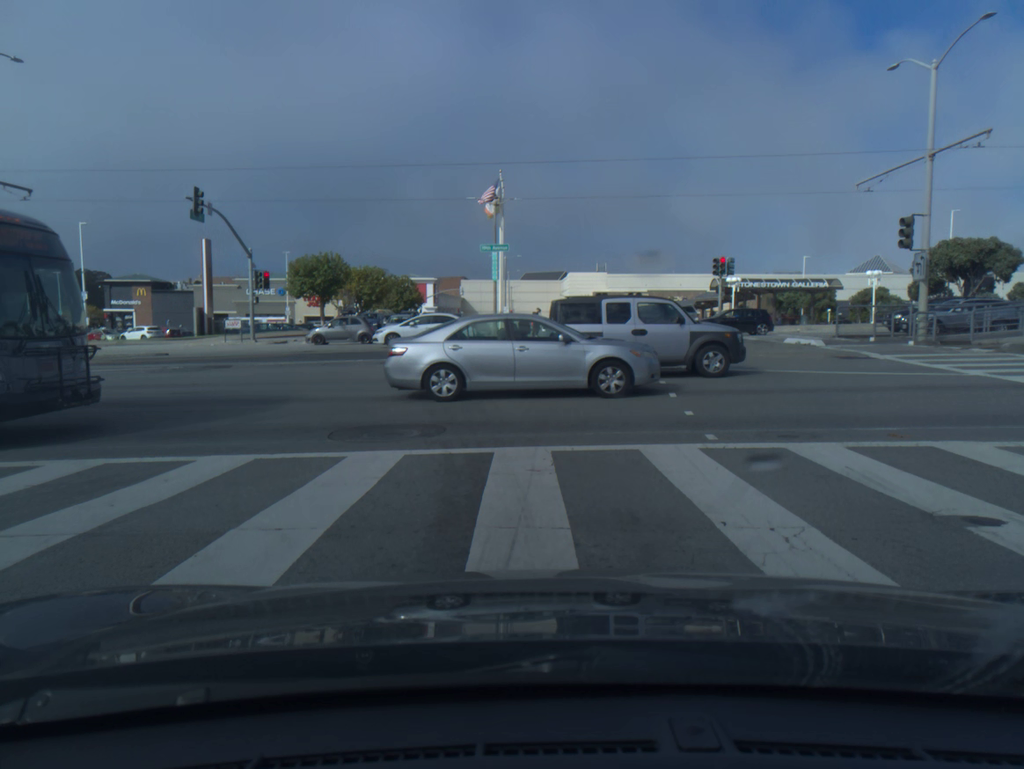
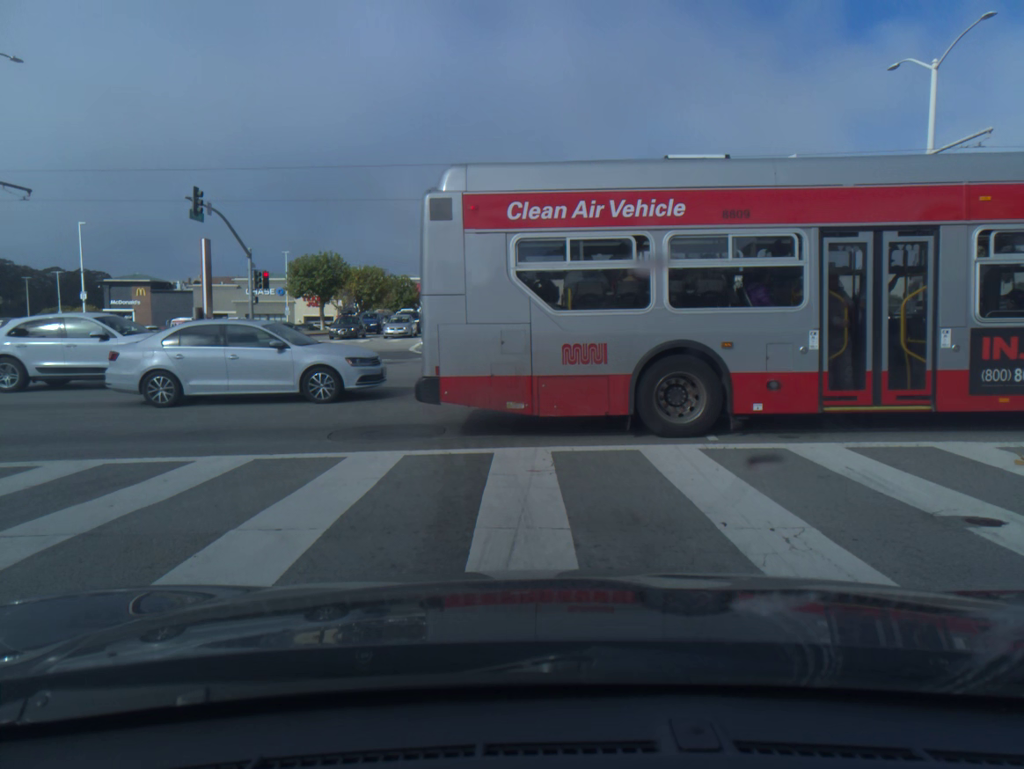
(0.0, 0.0) m; 0°
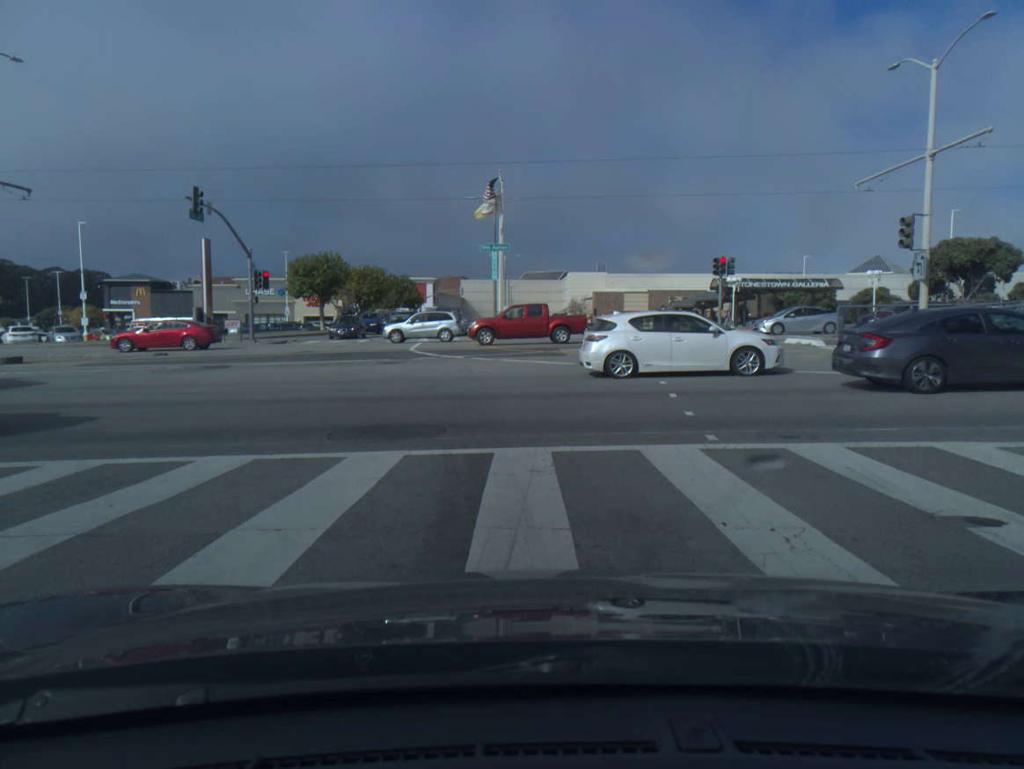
(0.0, 0.0) m; 0°
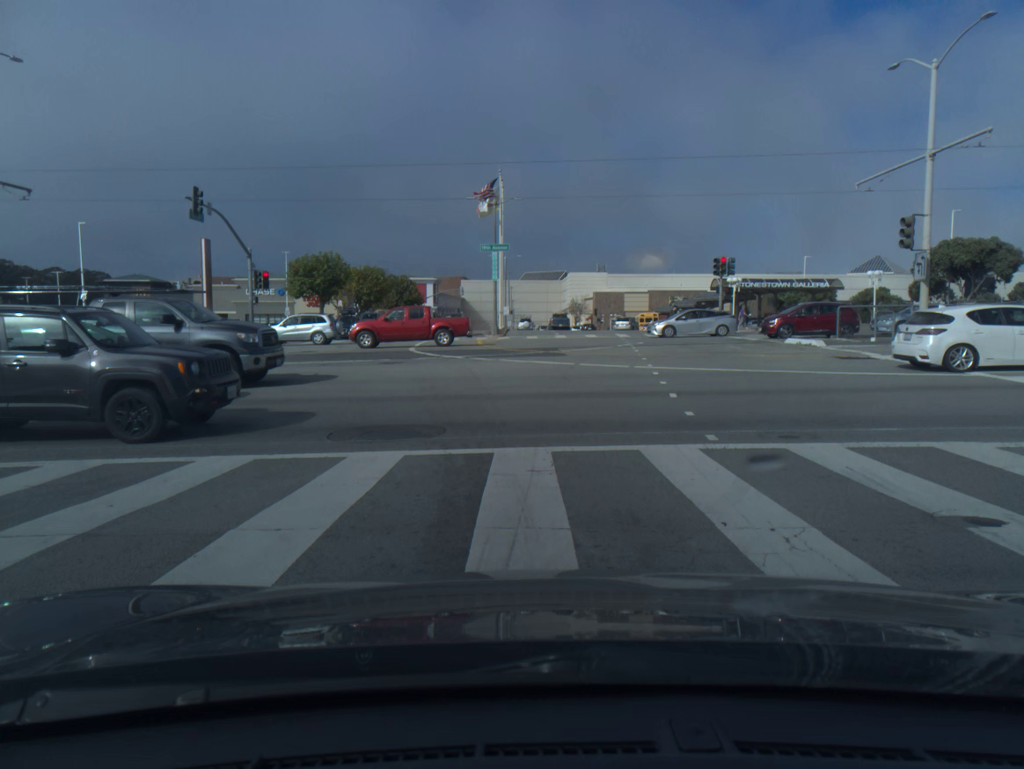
(0.0, 0.0) m; 0°
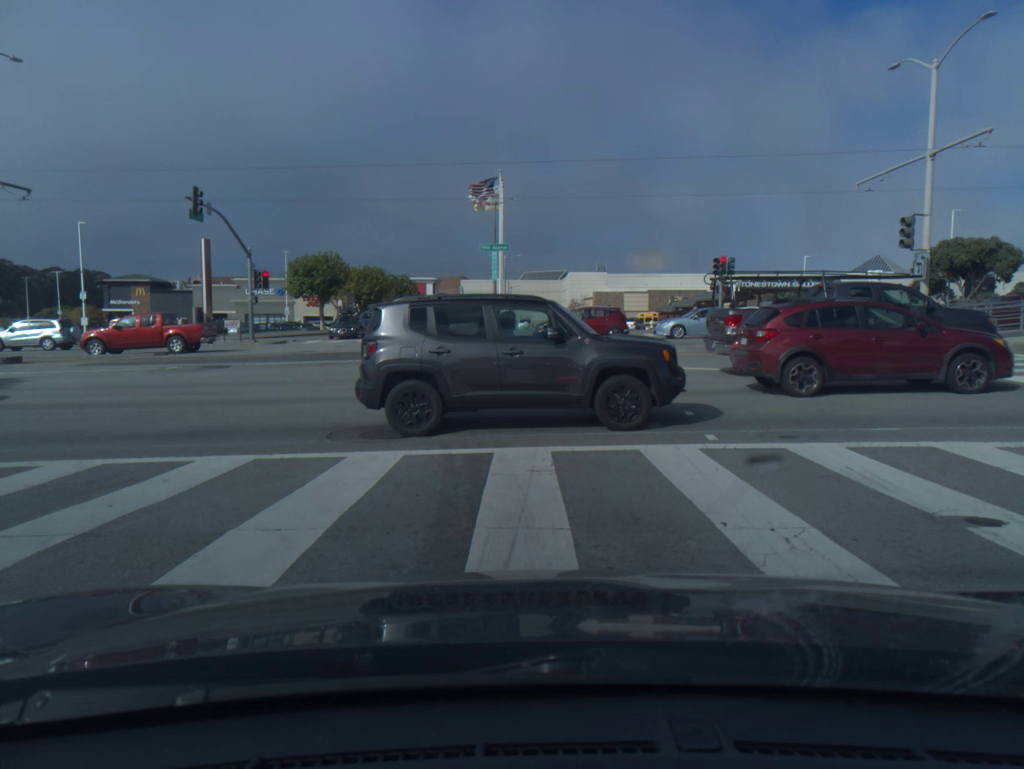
(0.0, 0.0) m; 0°
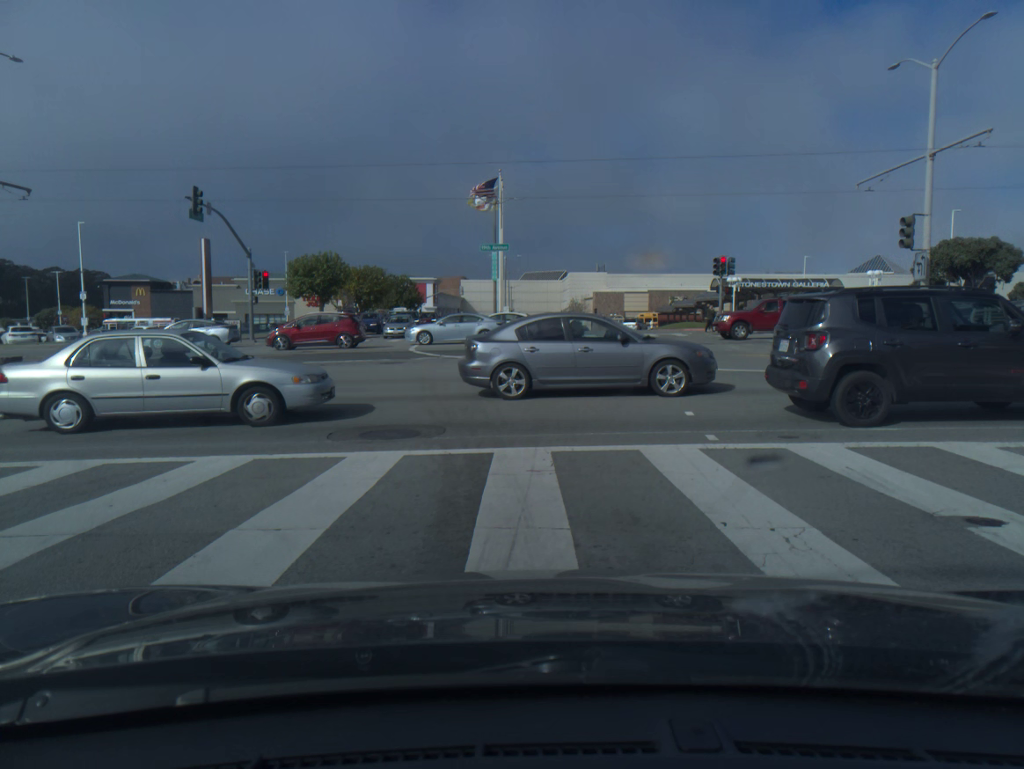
(0.0, 0.0) m; 0°
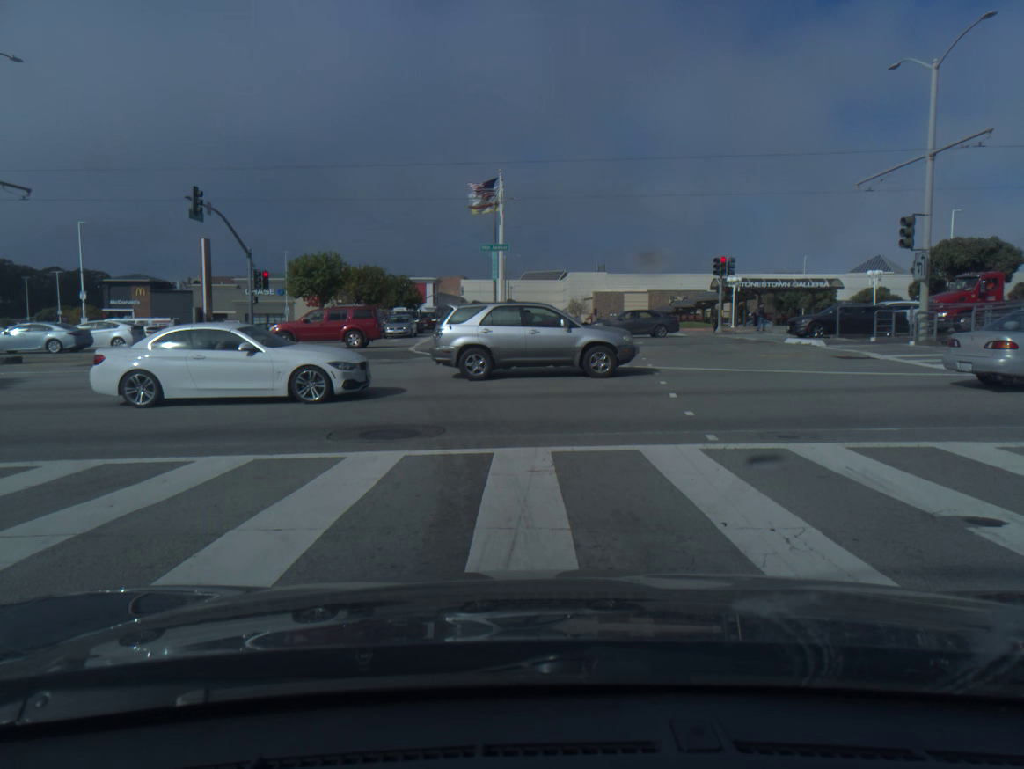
(0.0, 0.0) m; 0°
